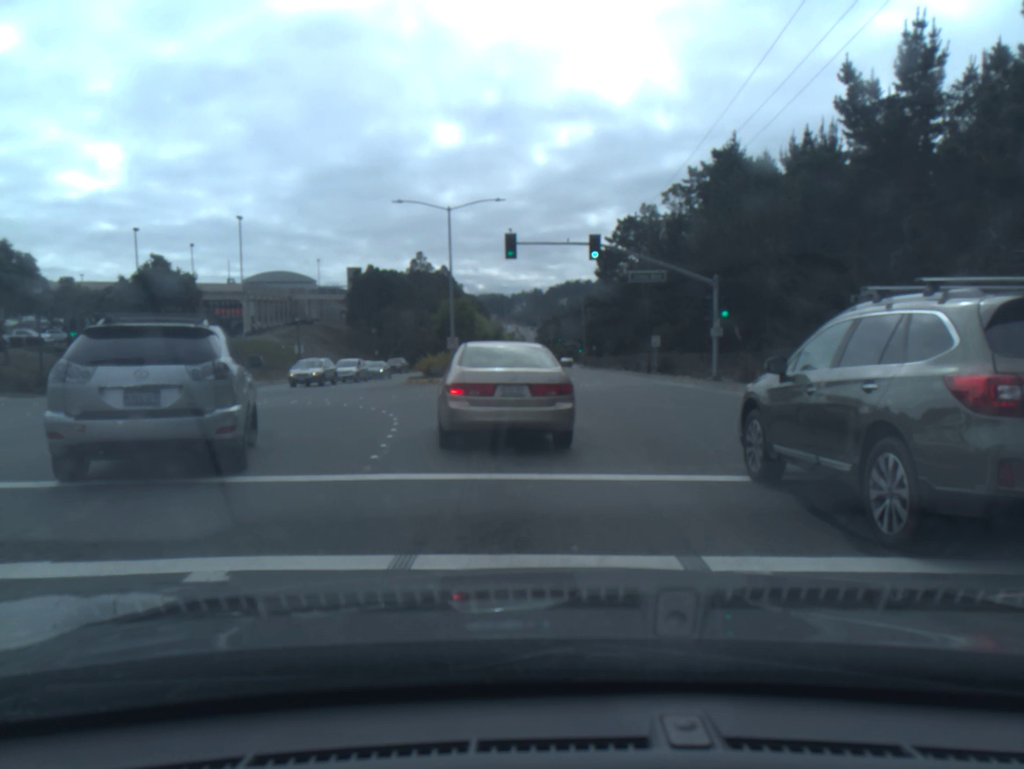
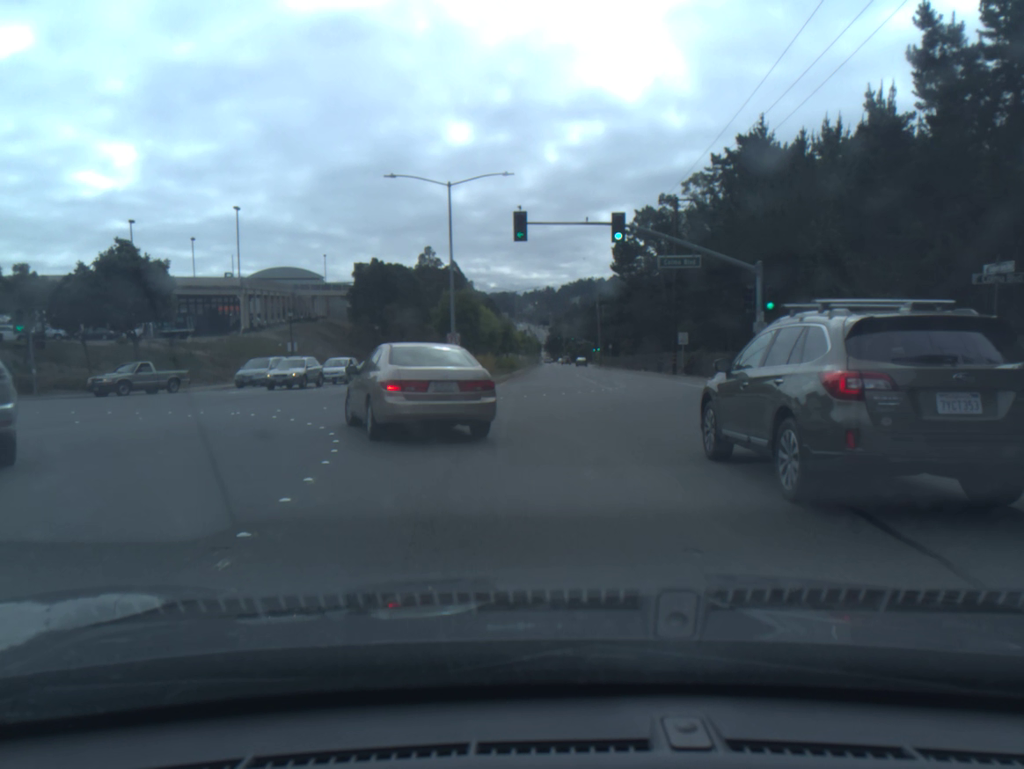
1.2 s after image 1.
(-0.1, +5.4) m; -2°
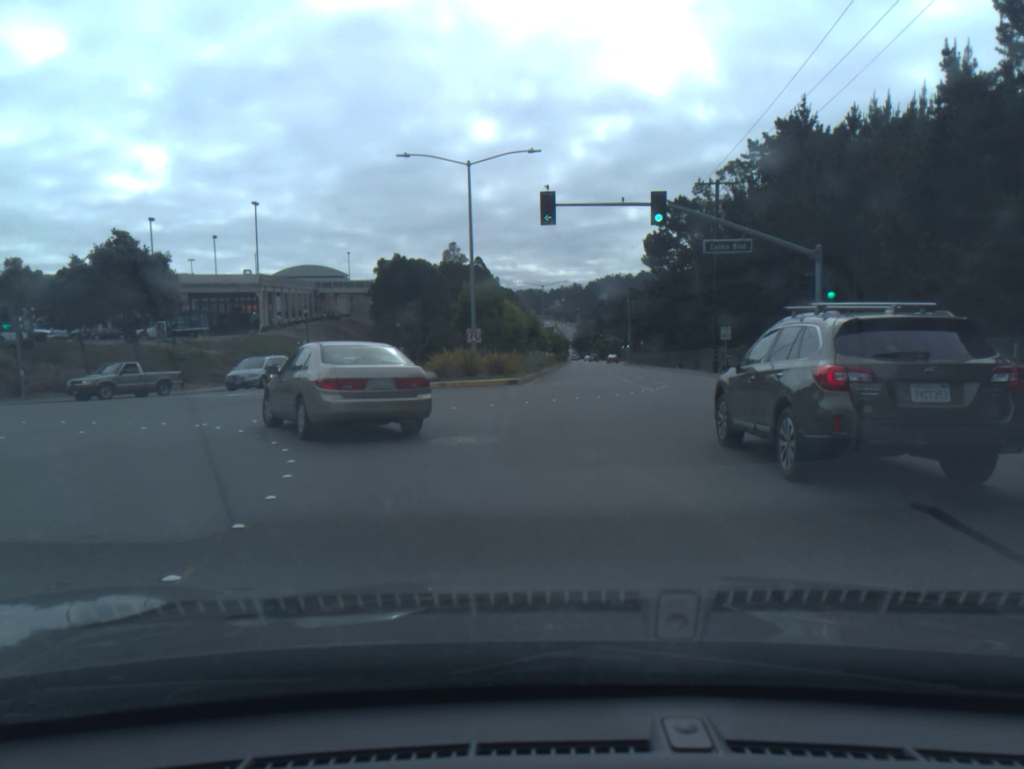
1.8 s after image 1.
(-0.1, +3.5) m; -2°
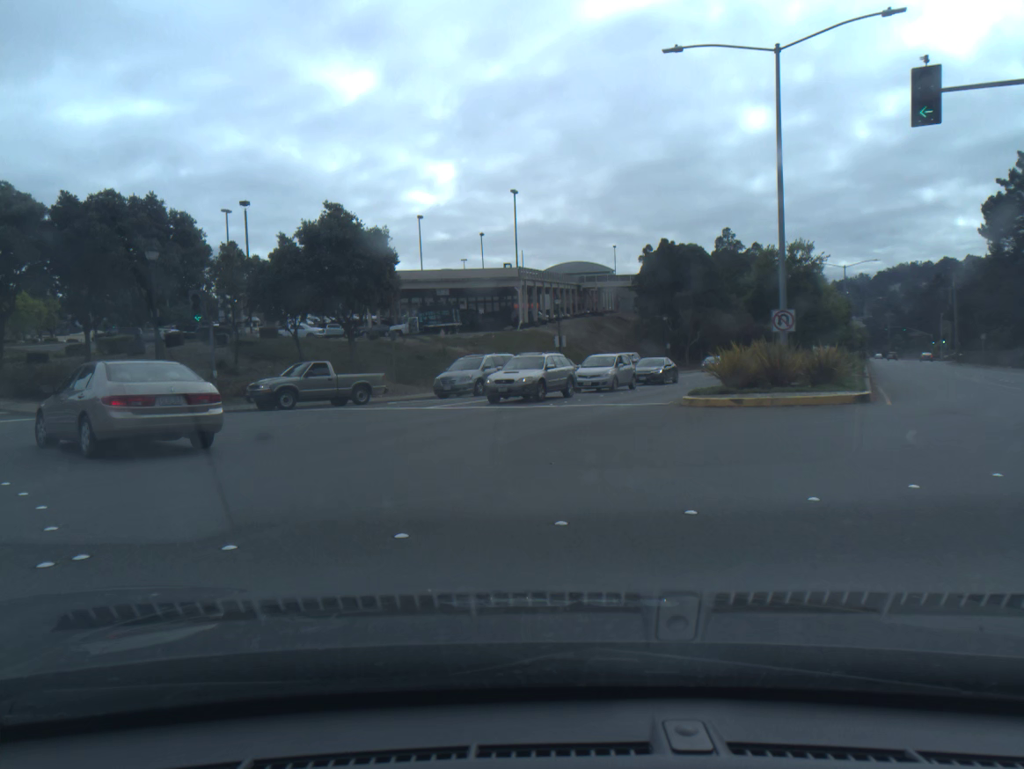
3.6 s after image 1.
(-1.6, +11.2) m; -23°
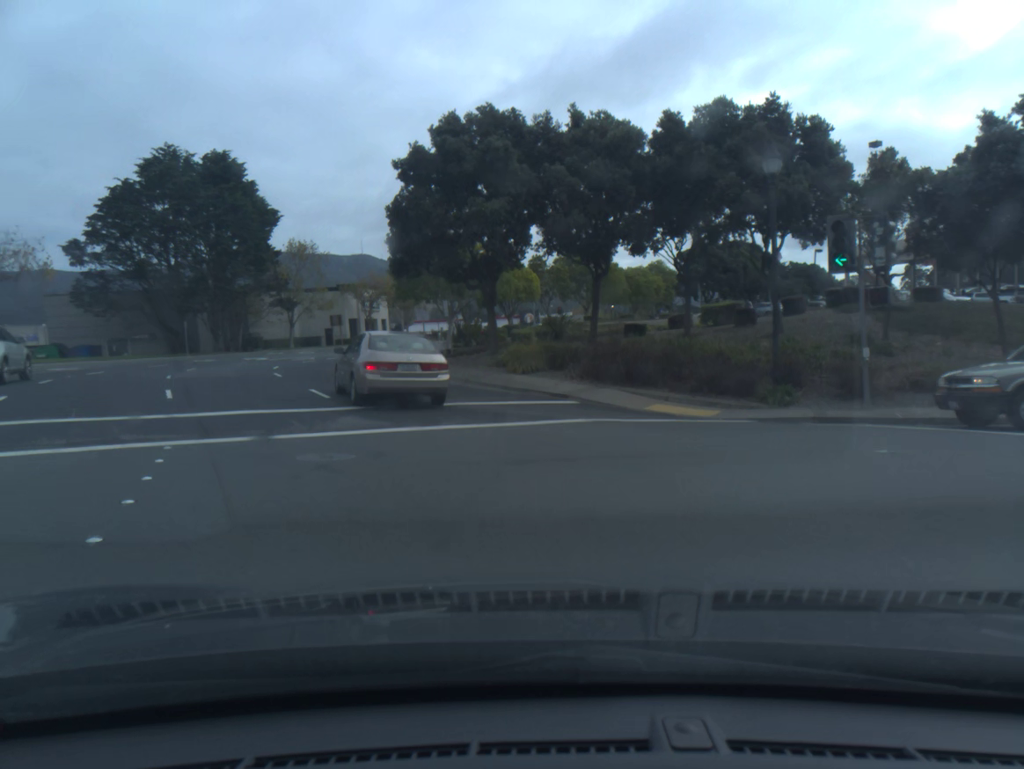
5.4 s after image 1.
(-4.4, +11.6) m; -41°
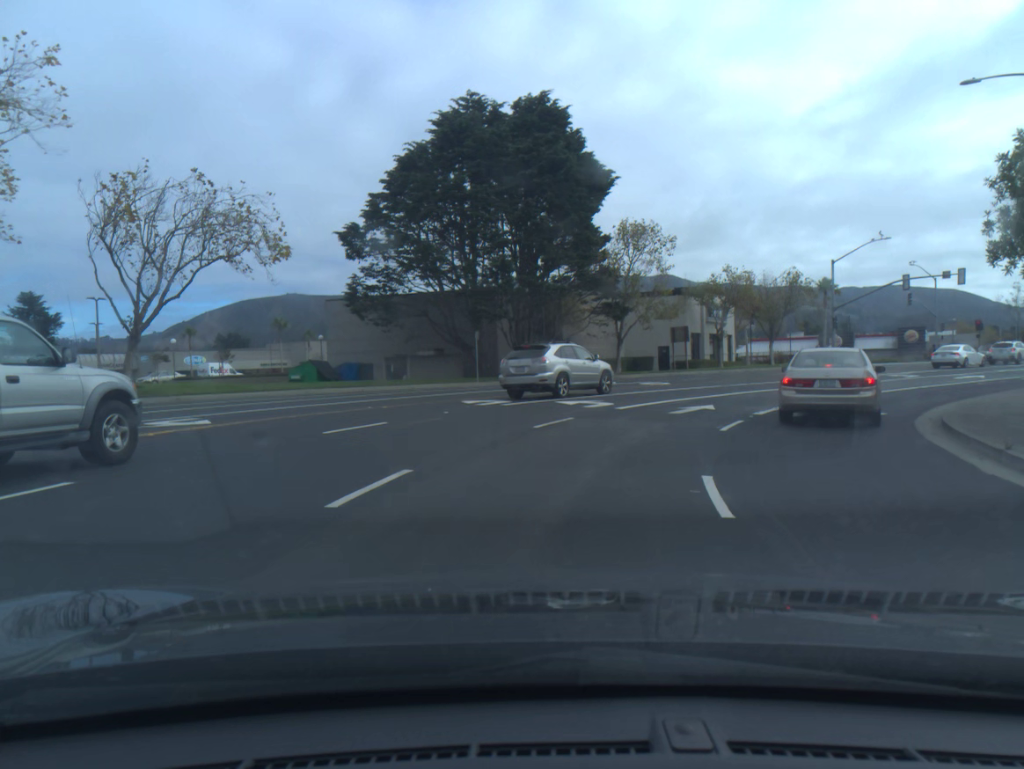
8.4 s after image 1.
(-7.4, +25.0) m; -16°
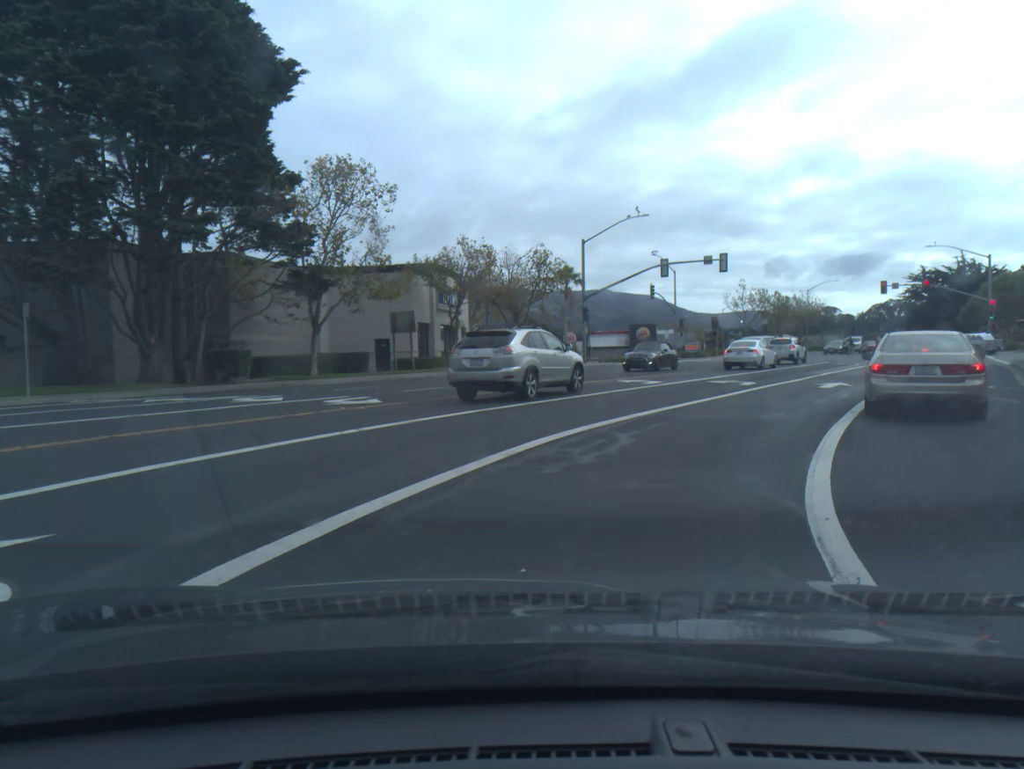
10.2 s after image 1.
(+2.6, +16.0) m; +21°
